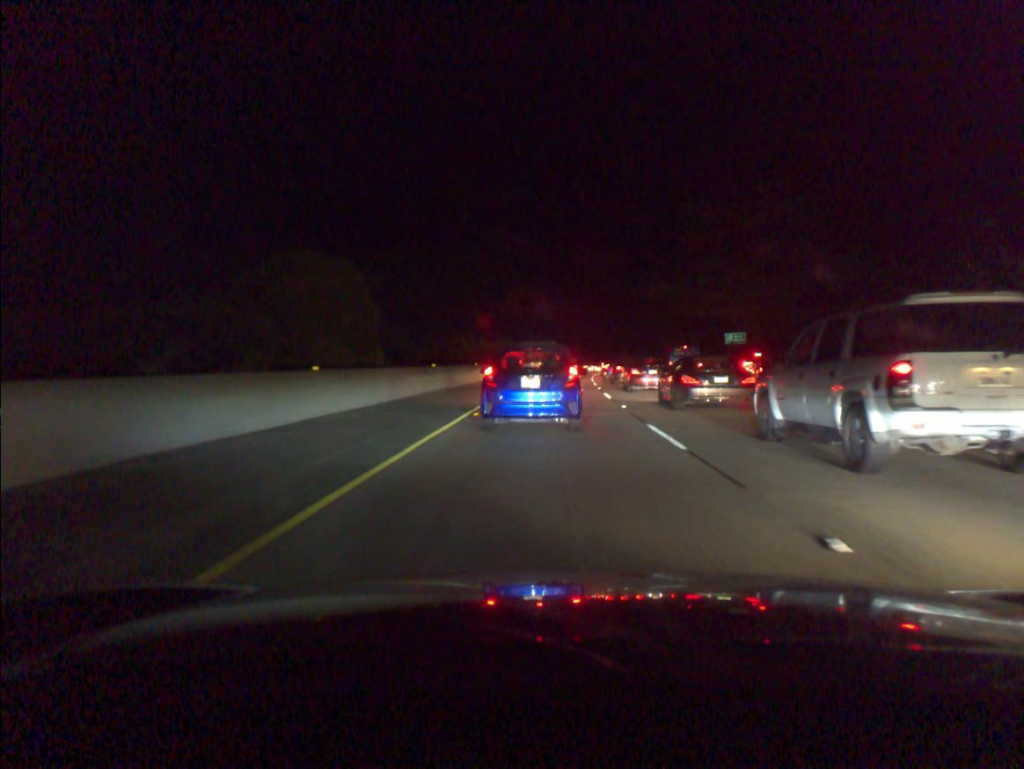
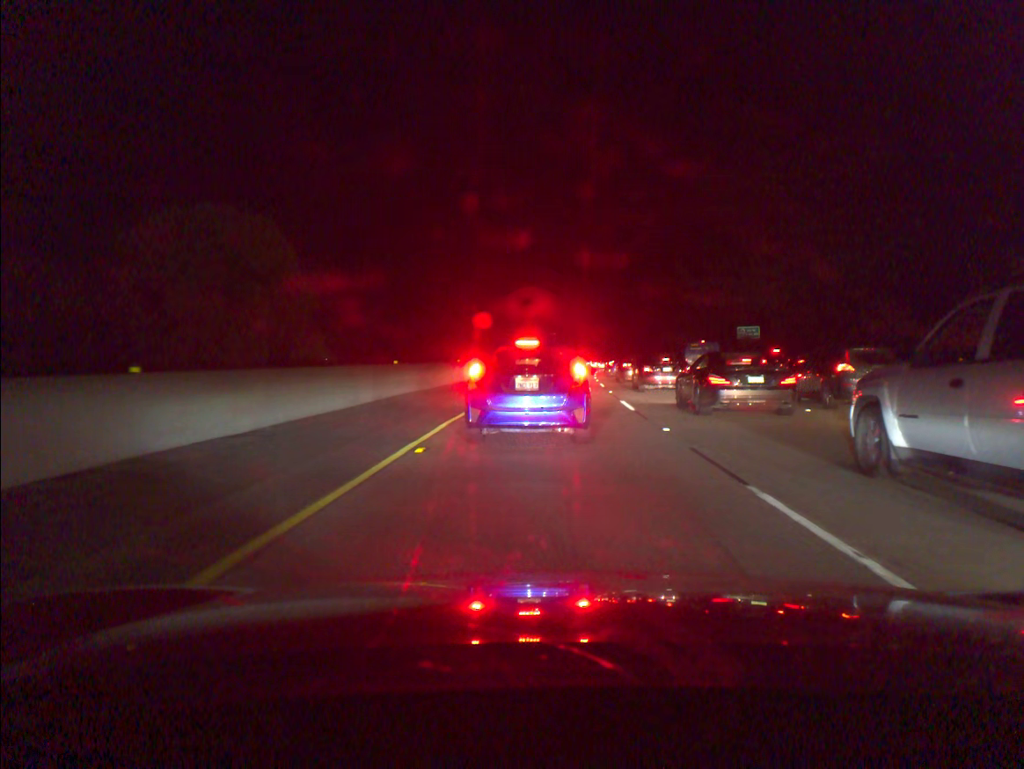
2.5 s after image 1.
(+0.1, +7.4) m; +1°
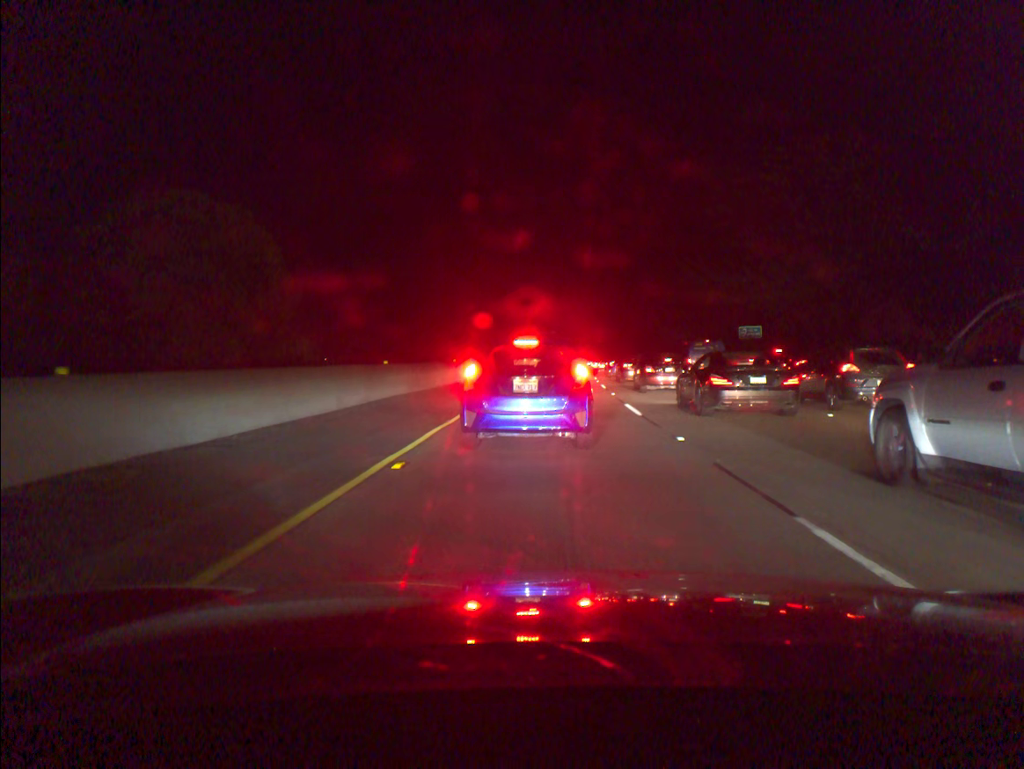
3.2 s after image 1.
(0.0, +1.4) m; 0°
